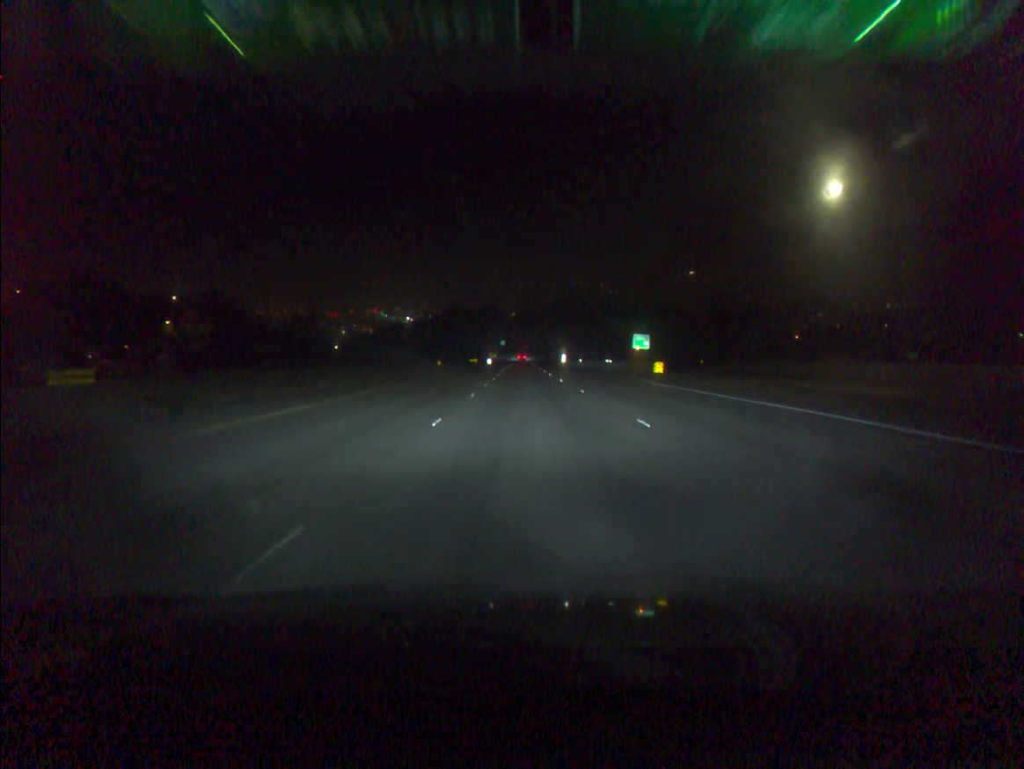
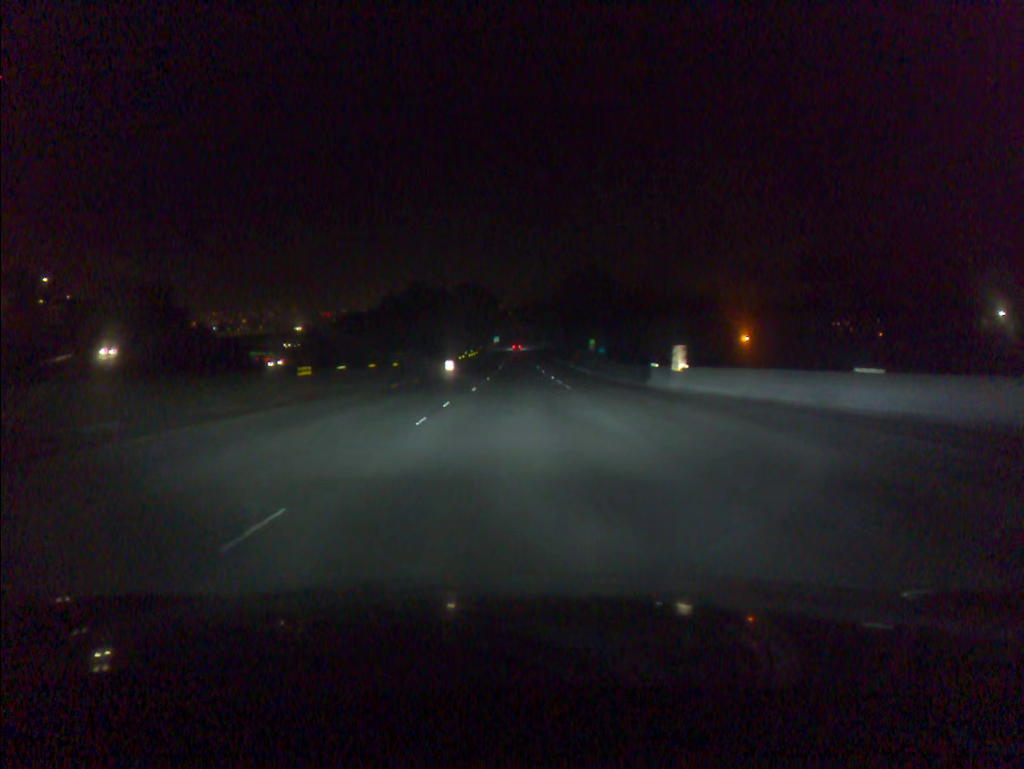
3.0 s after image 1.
(+0.5, +79.1) m; 0°
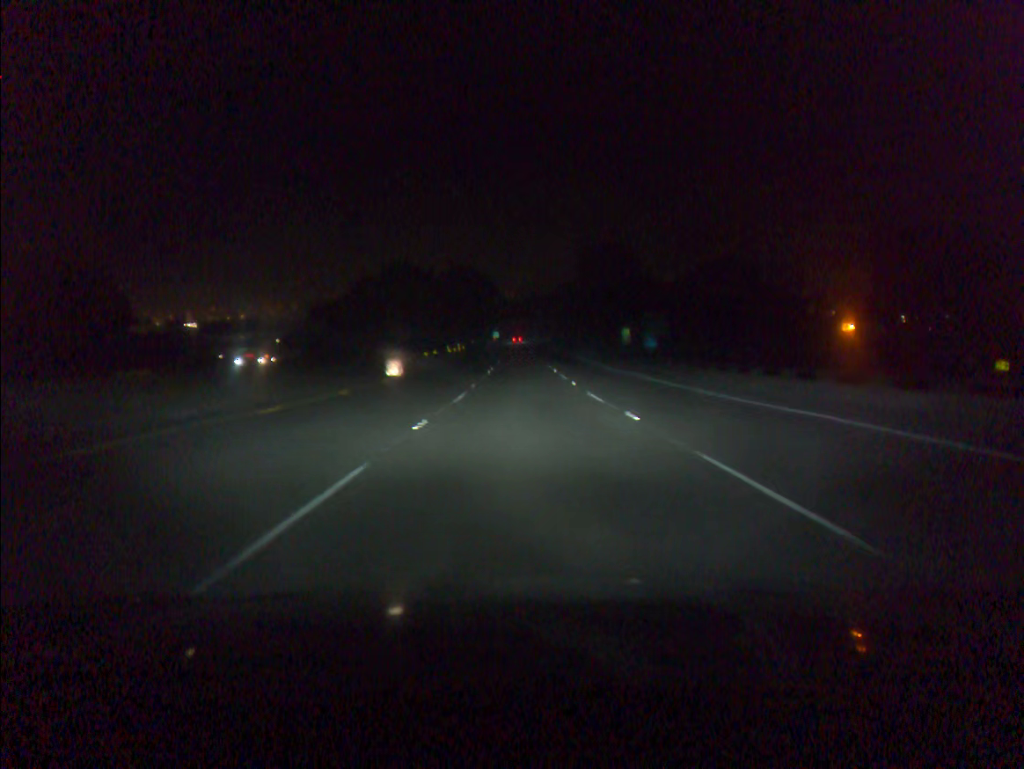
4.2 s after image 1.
(-0.1, +31.6) m; 0°
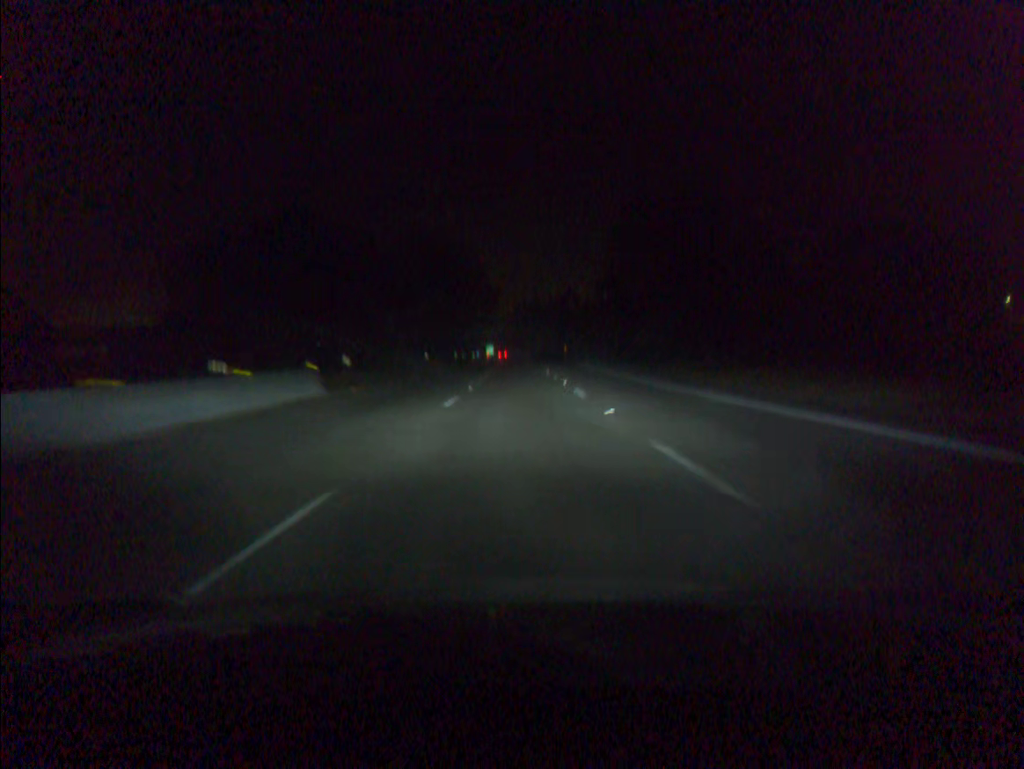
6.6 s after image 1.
(+0.2, +63.2) m; 0°
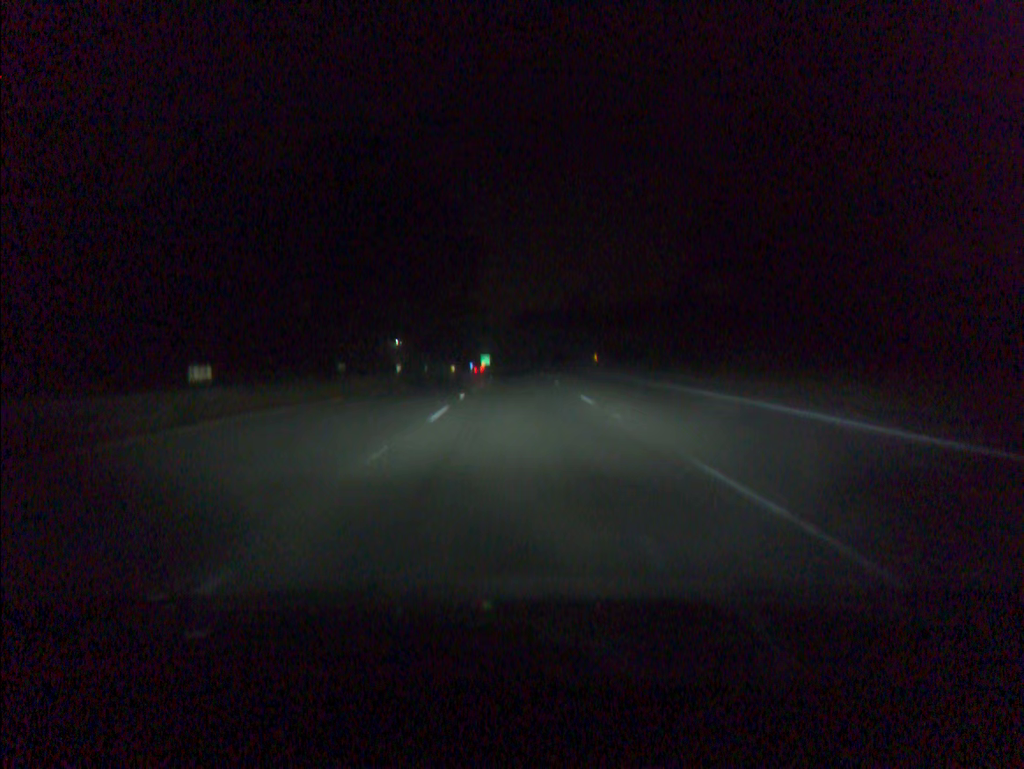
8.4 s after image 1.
(-0.2, +47.2) m; 0°
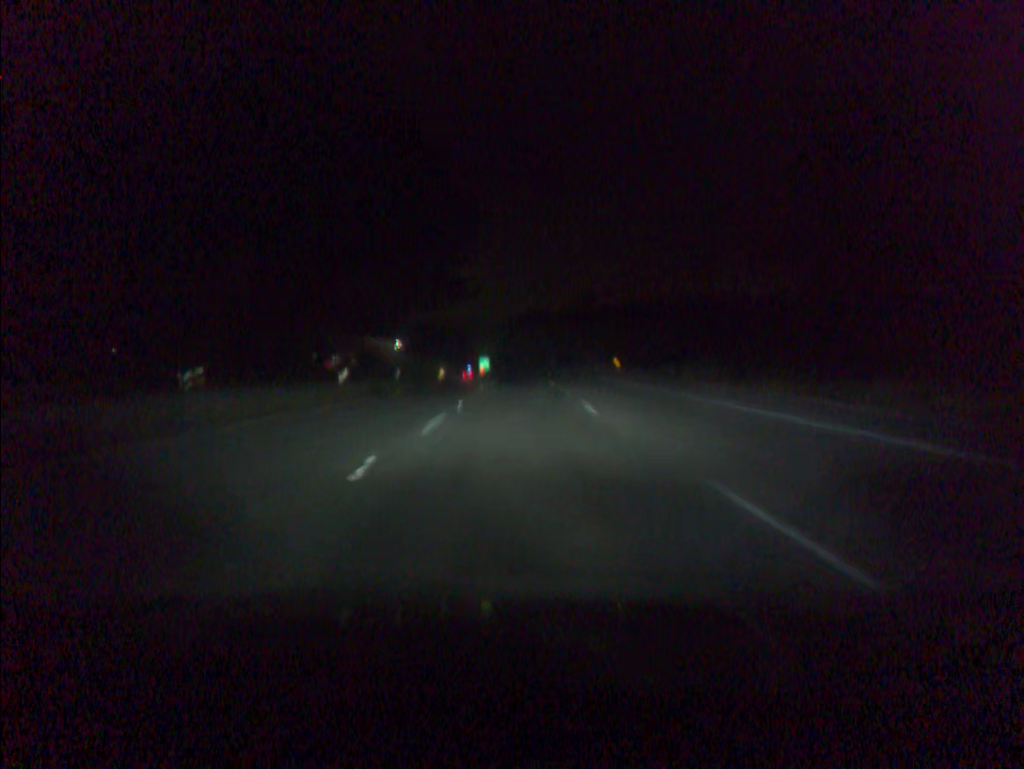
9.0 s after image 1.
(0.0, +15.7) m; 0°
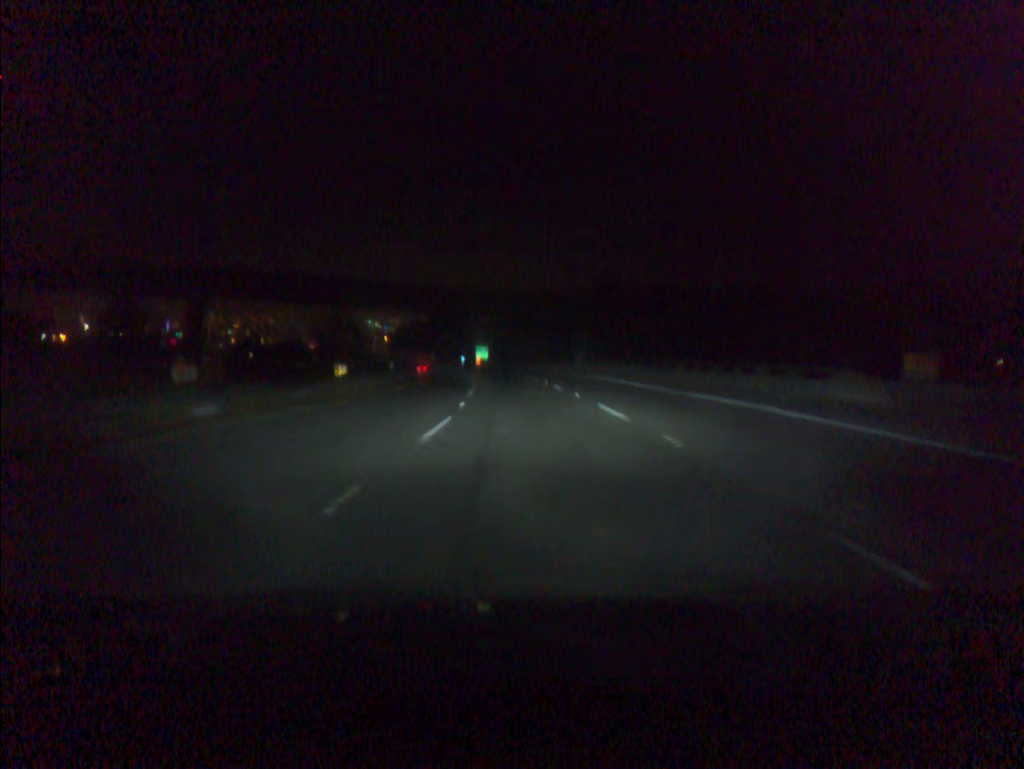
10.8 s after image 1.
(-0.2, +47.1) m; 0°
